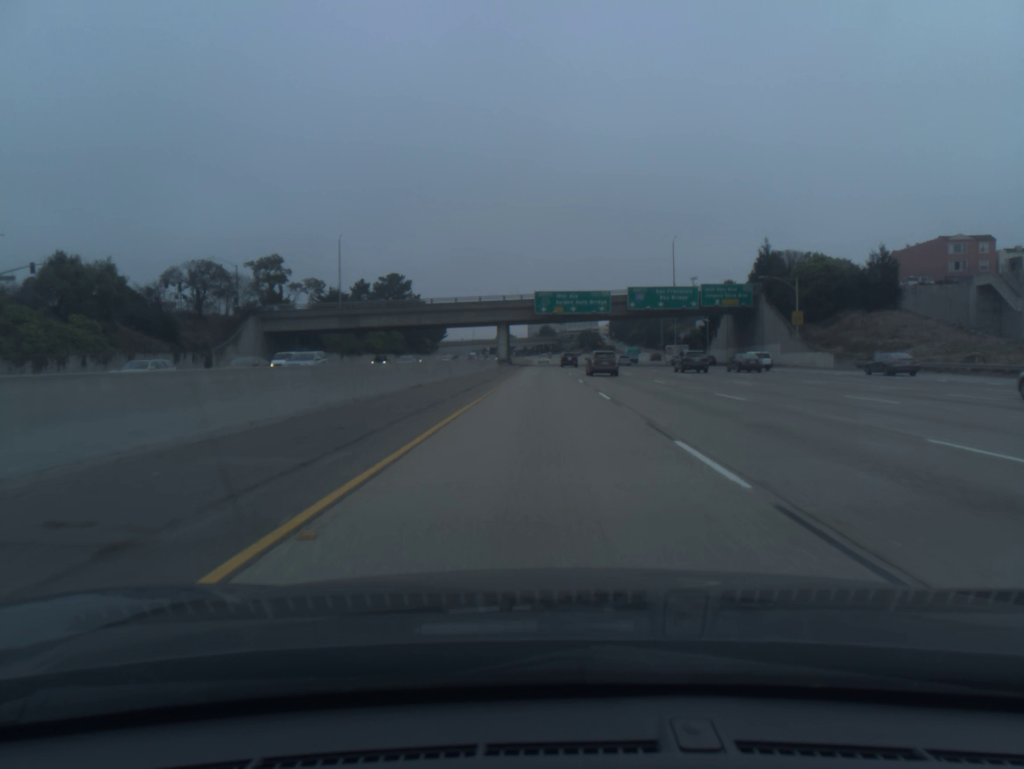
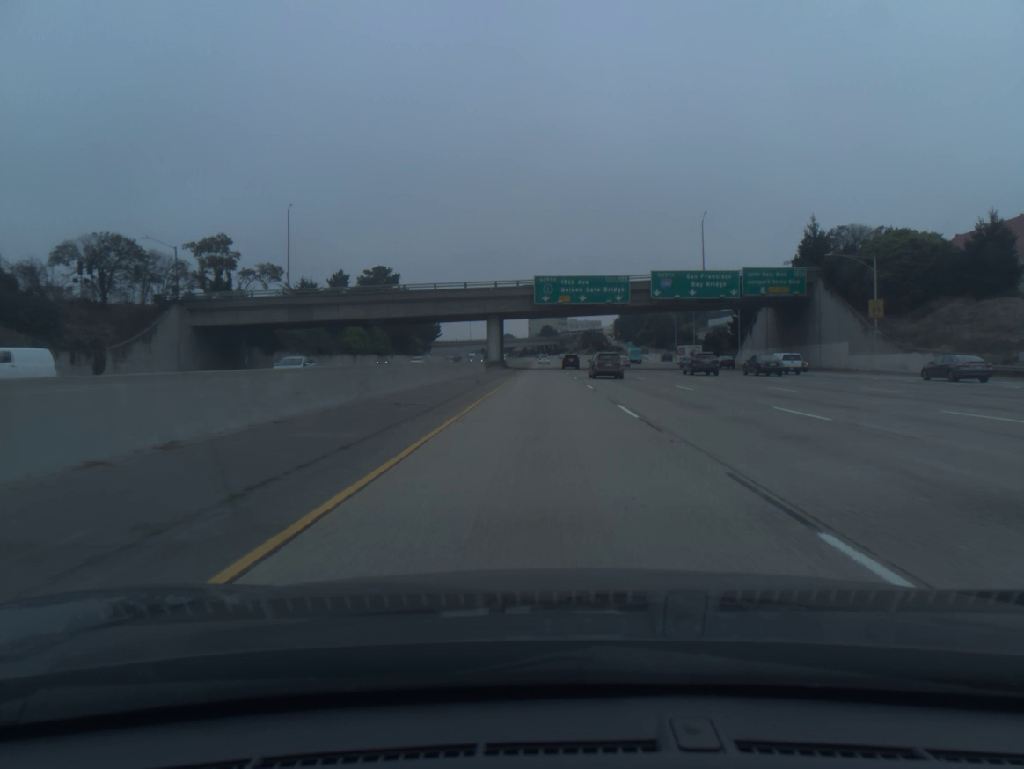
(0.0, +20.2) m; 0°
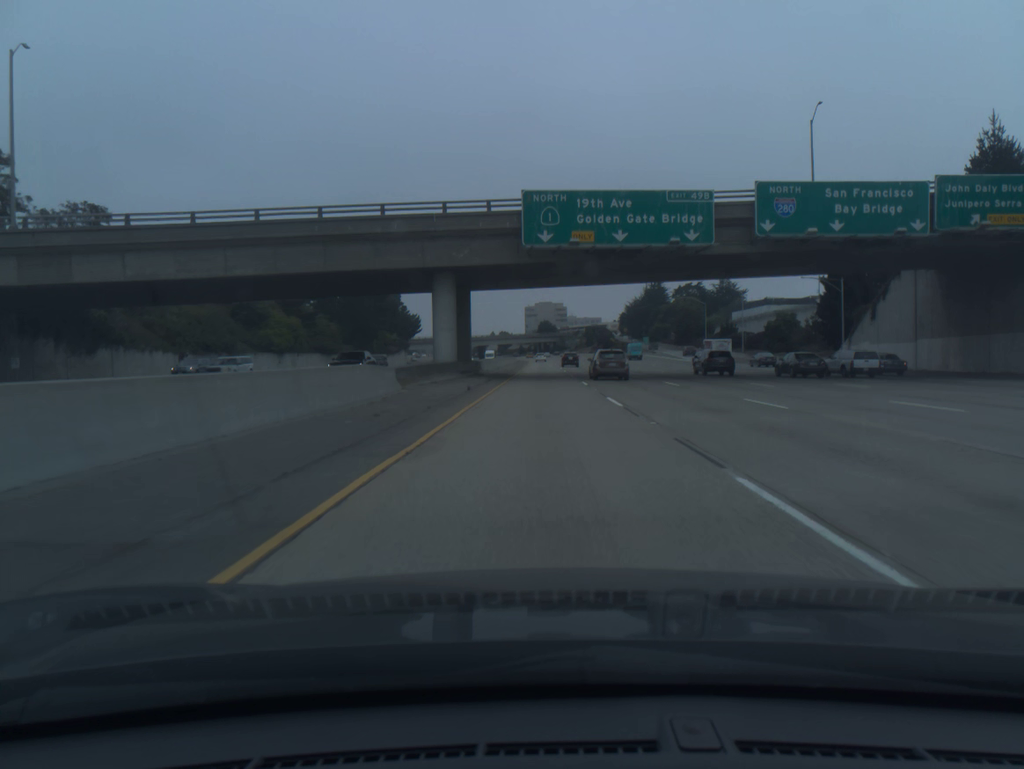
(+0.1, +40.3) m; 0°
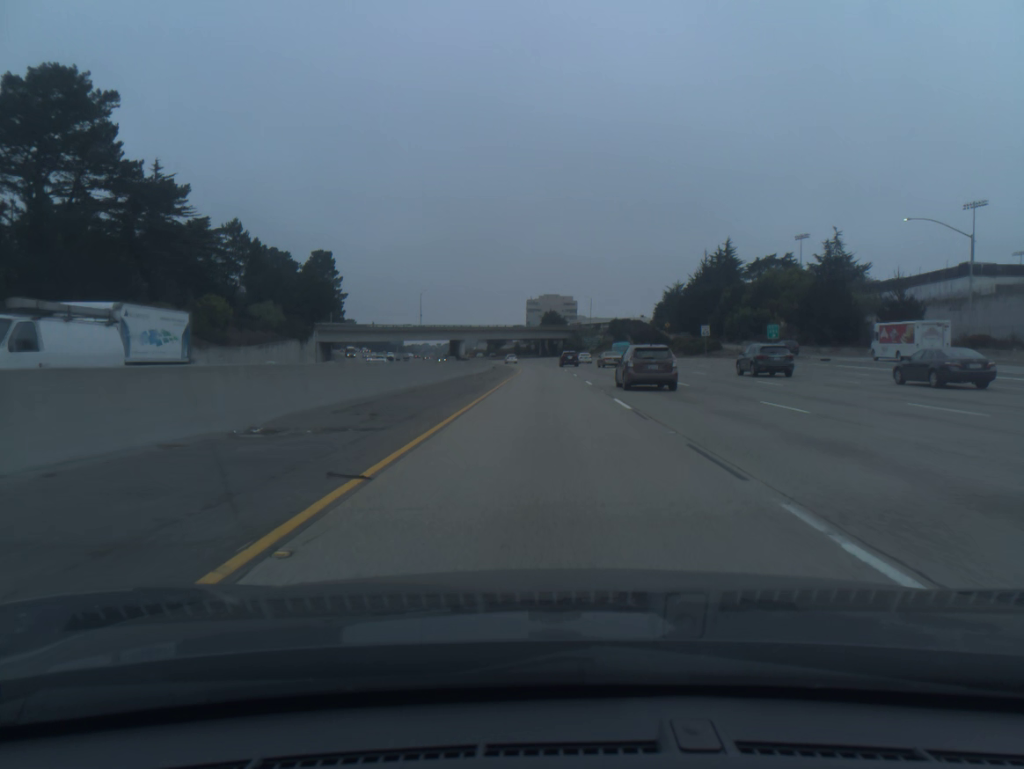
(0.0, +100.8) m; 0°
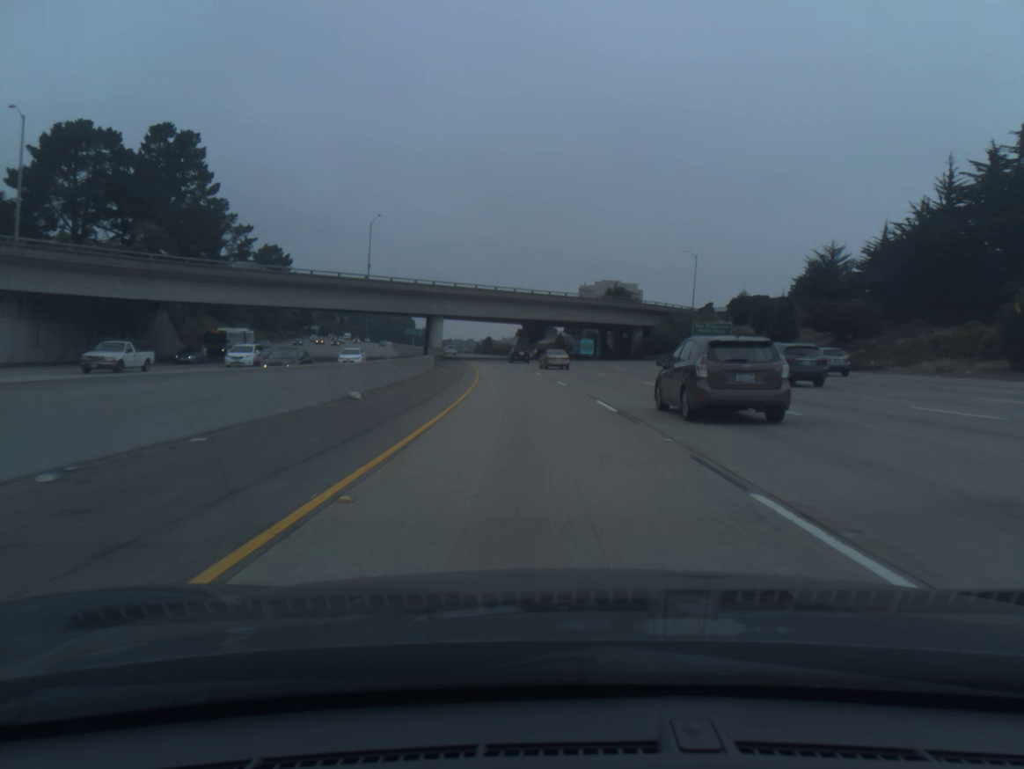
(-1.3, +100.2) m; -3°
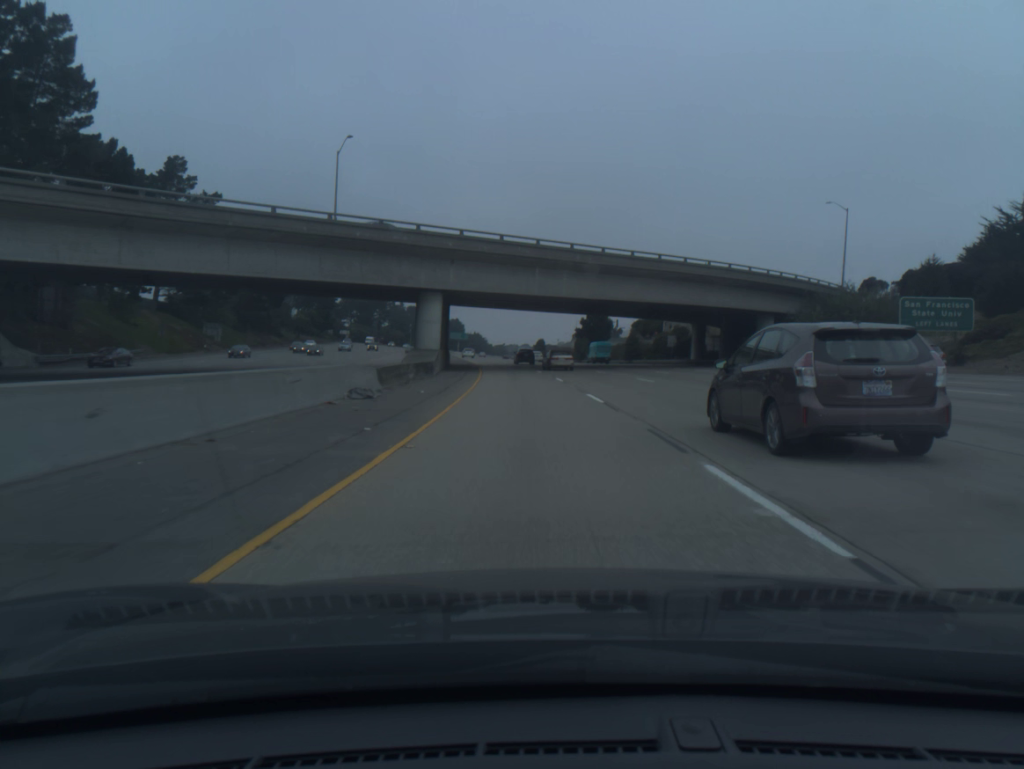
(-1.5, +40.1) m; -4°
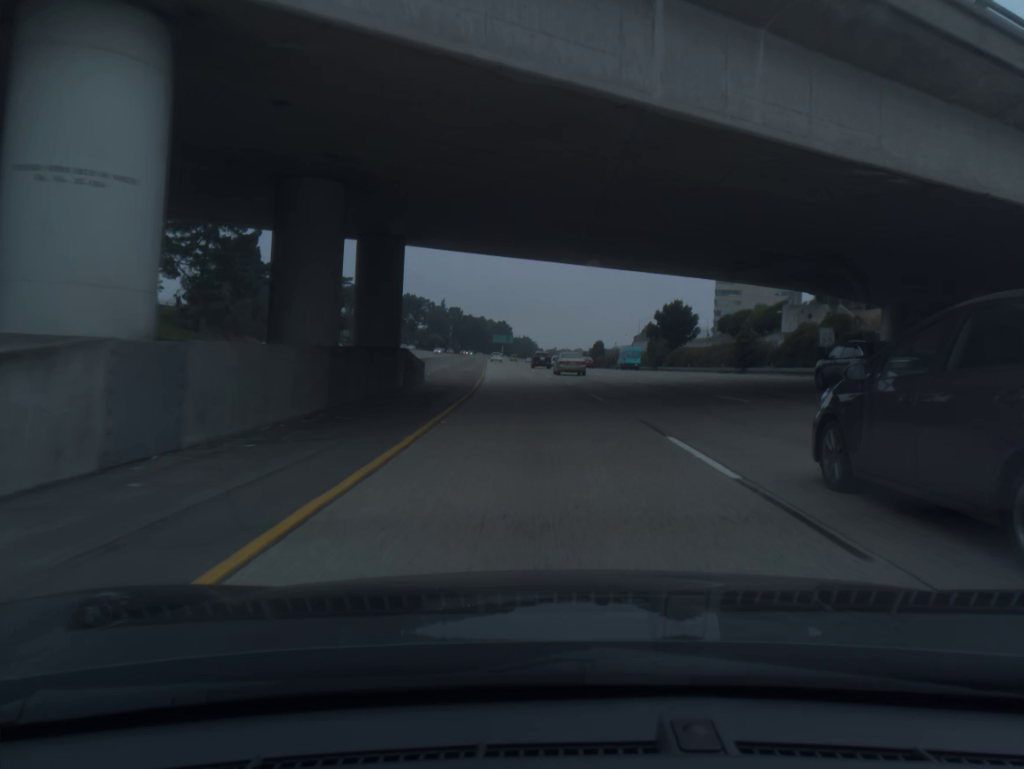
(-1.4, +40.1) m; -4°
